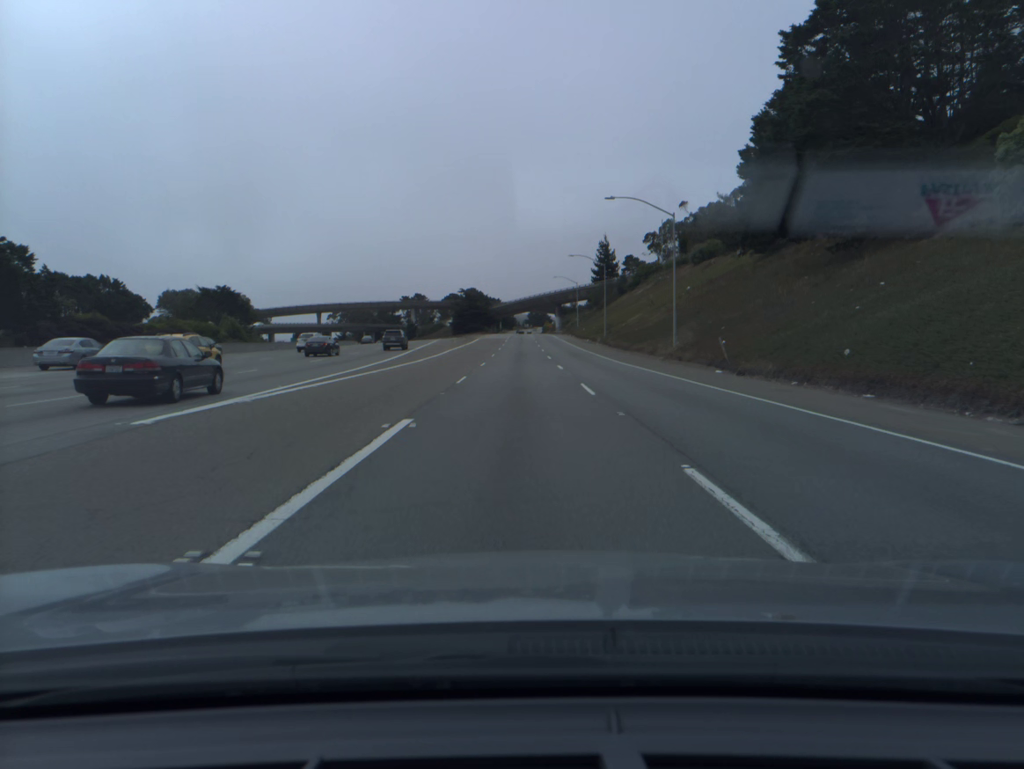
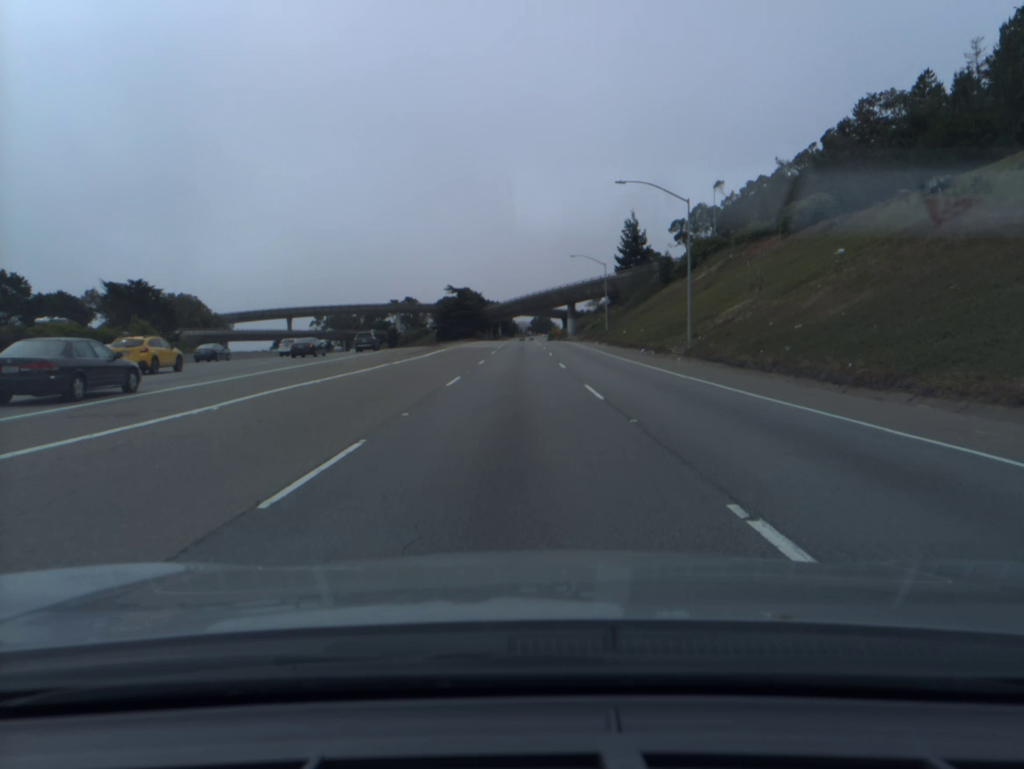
(+0.1, +46.5) m; 0°
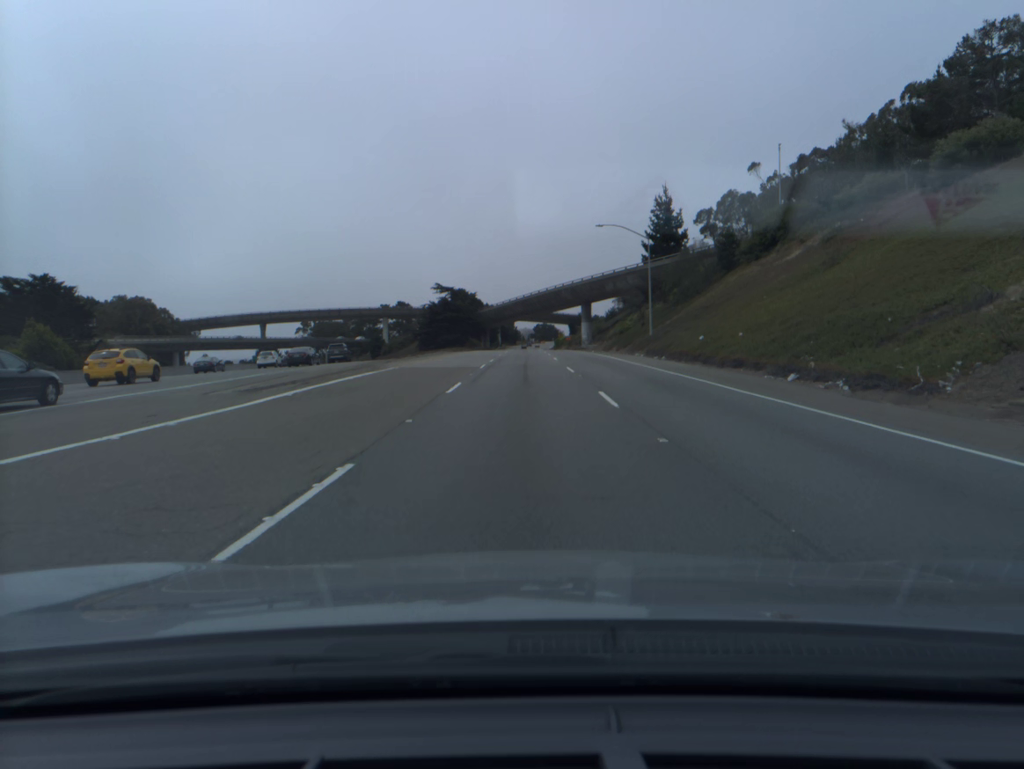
(-0.1, +31.0) m; 0°
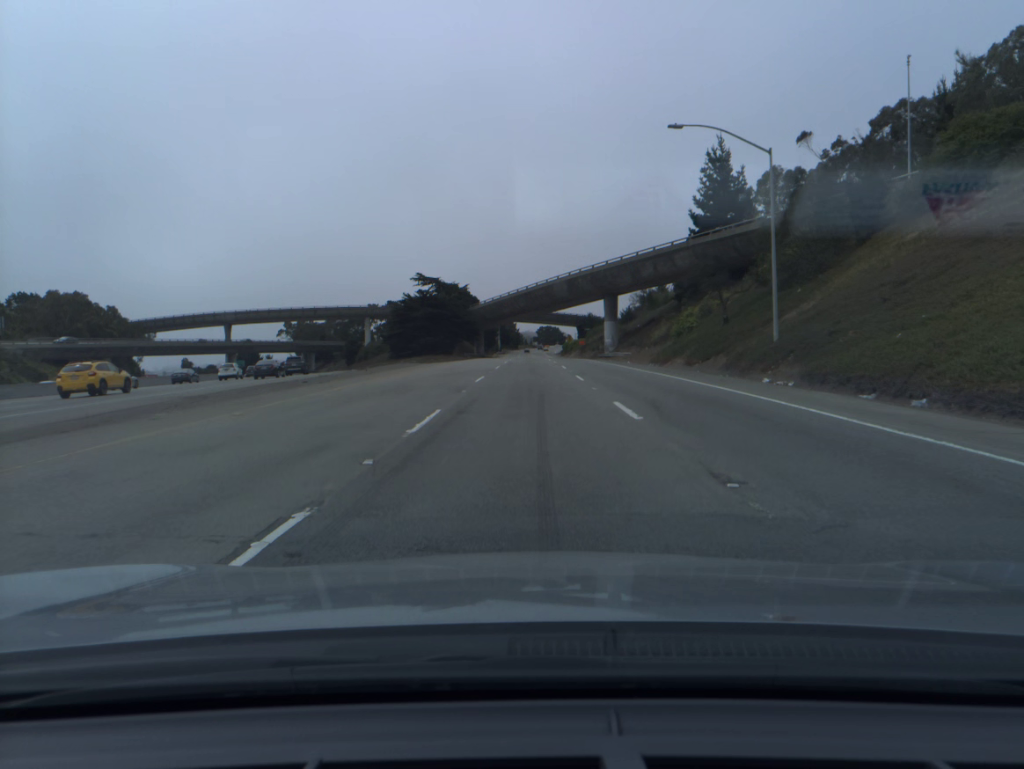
(0.0, +30.8) m; 0°
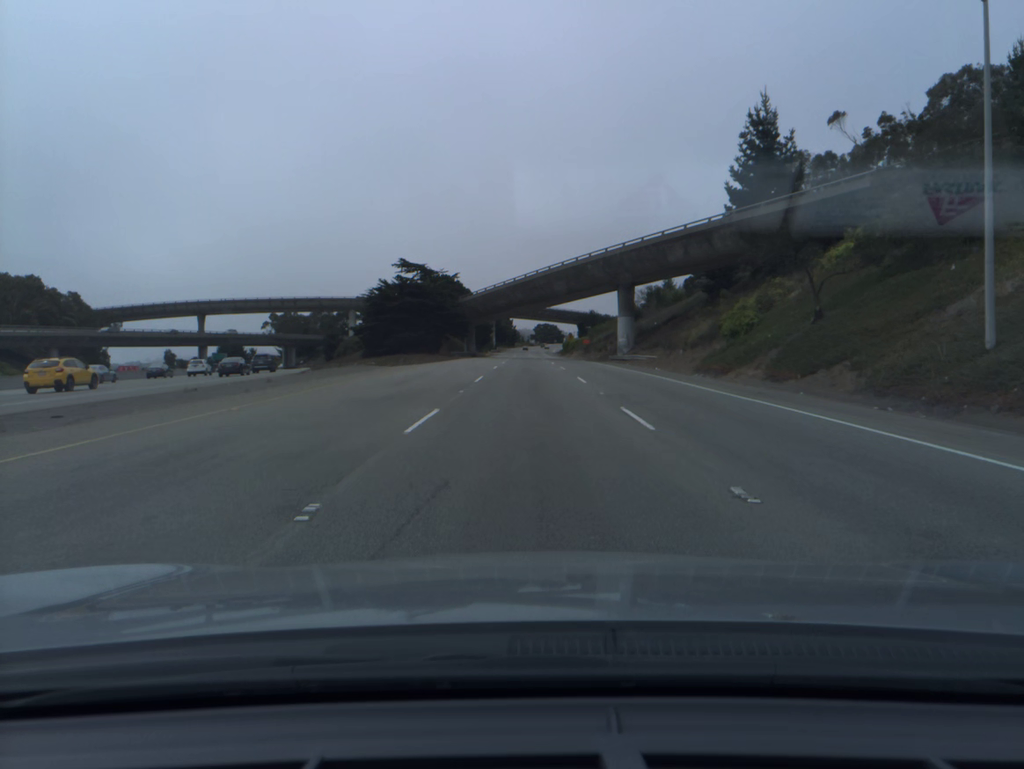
(0.0, +15.4) m; 0°
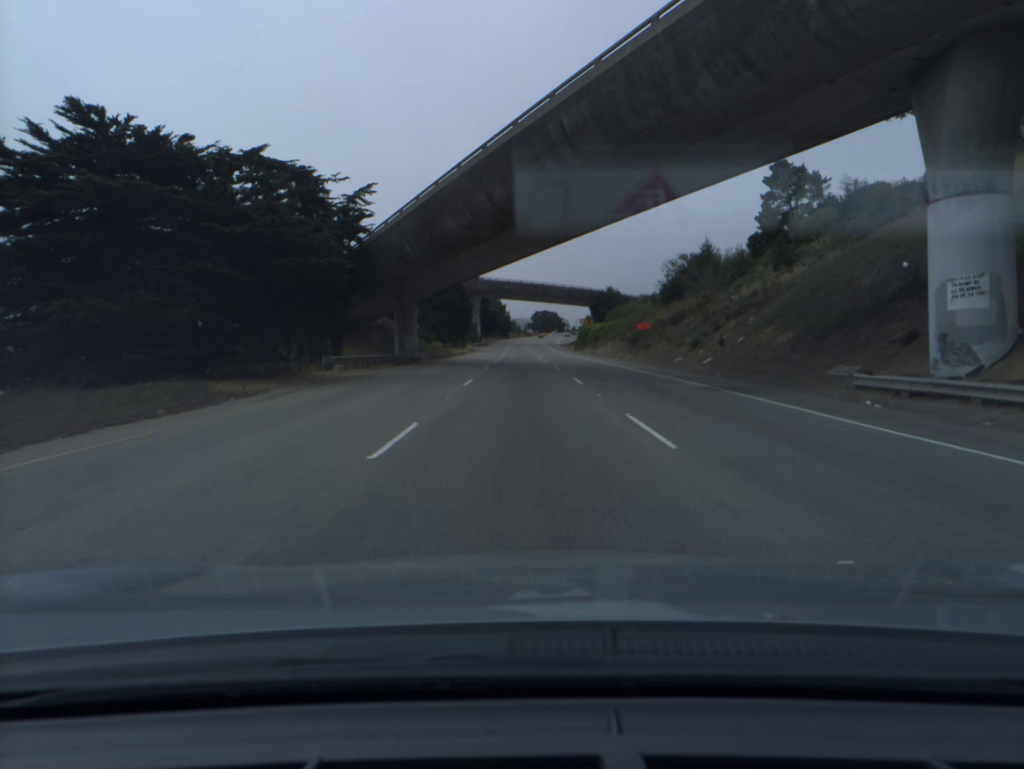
(+0.4, +61.2) m; 0°
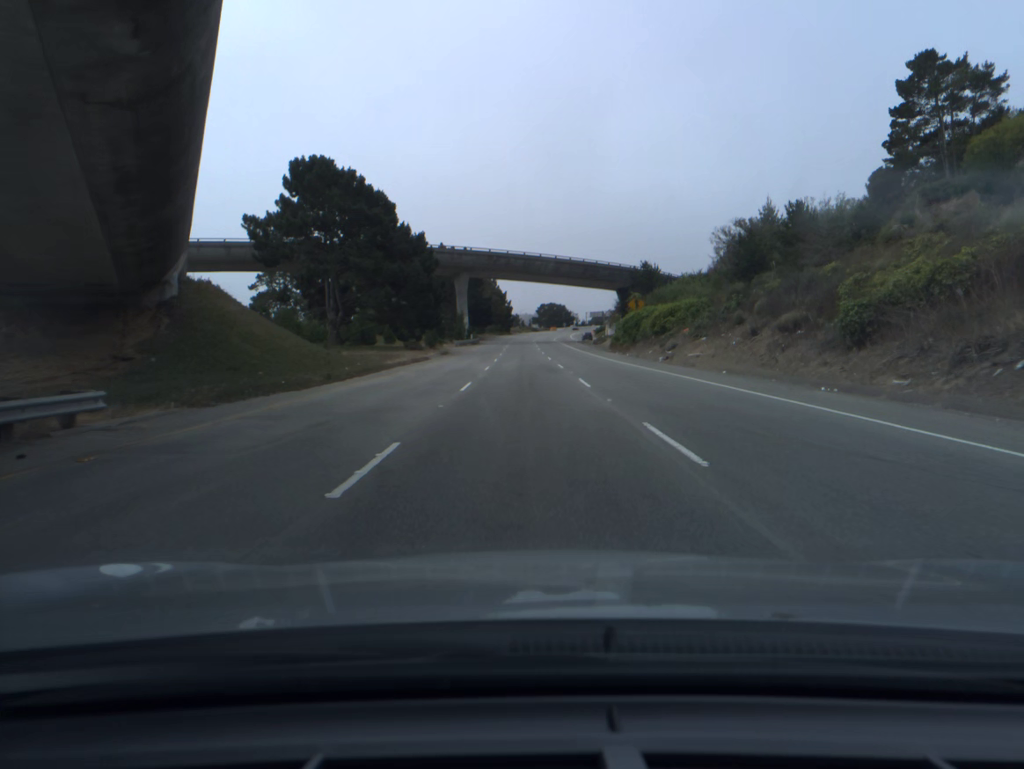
(-0.1, +46.3) m; 0°
